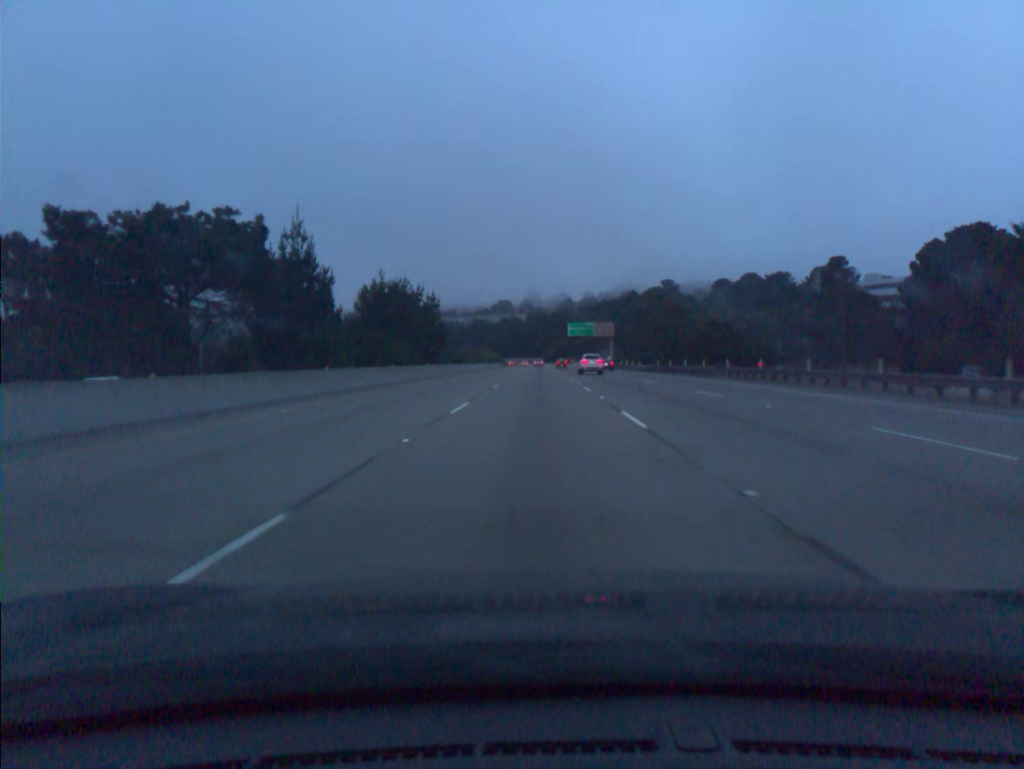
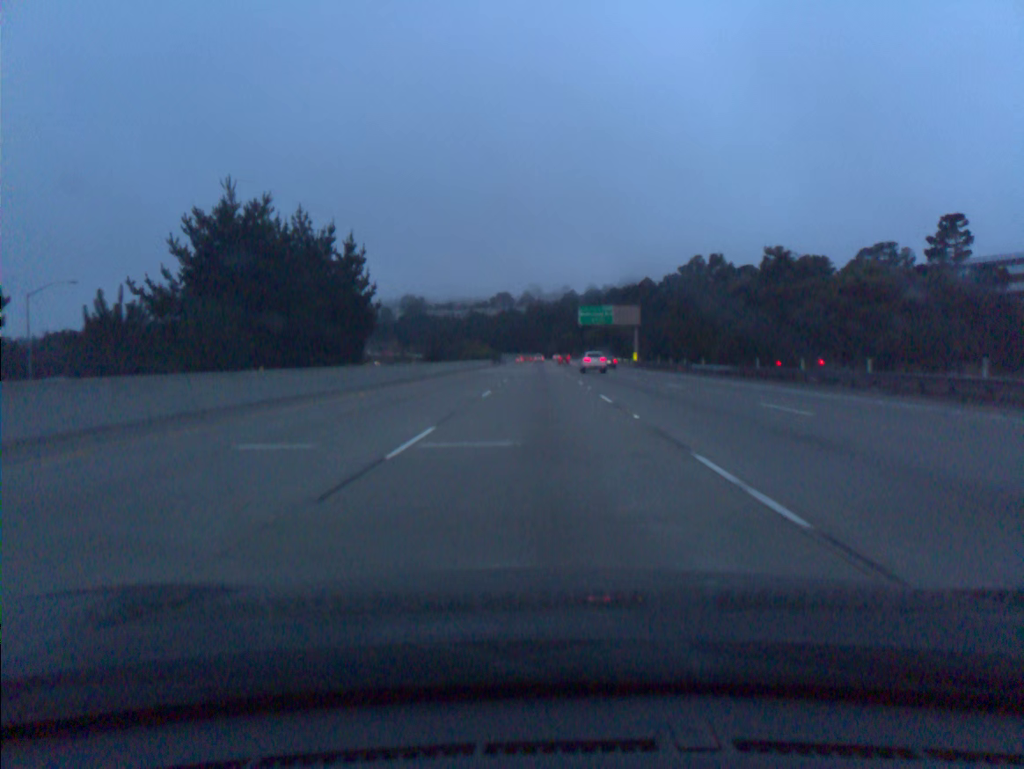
(-0.1, +37.0) m; 0°
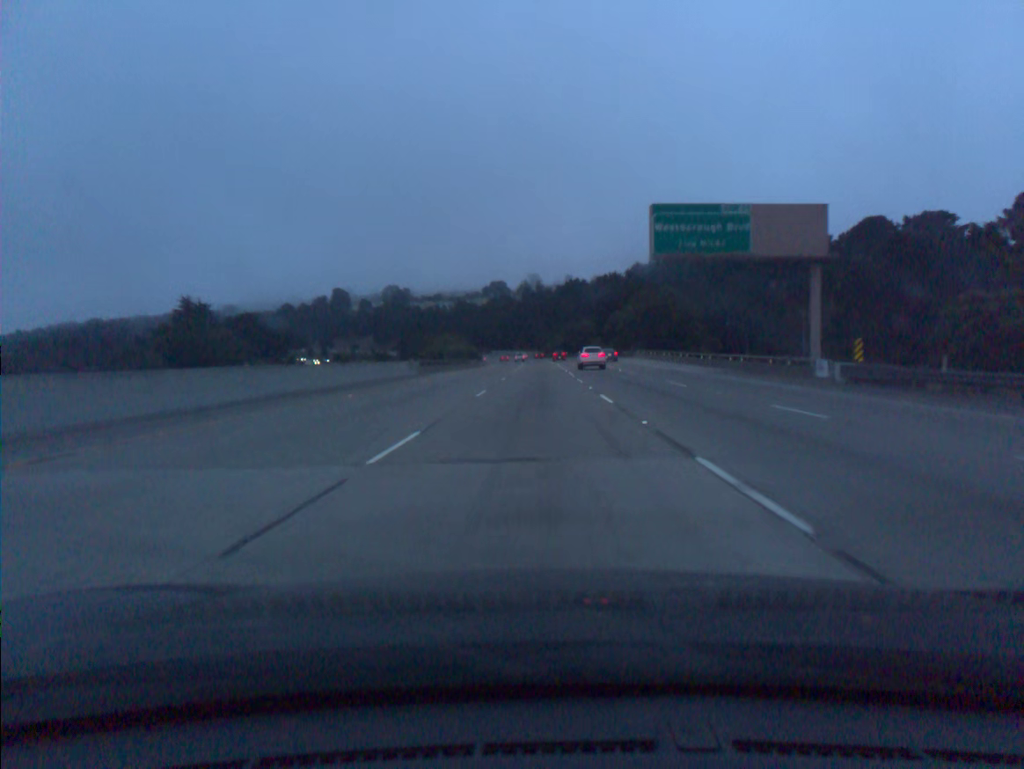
(+0.2, +73.8) m; 0°
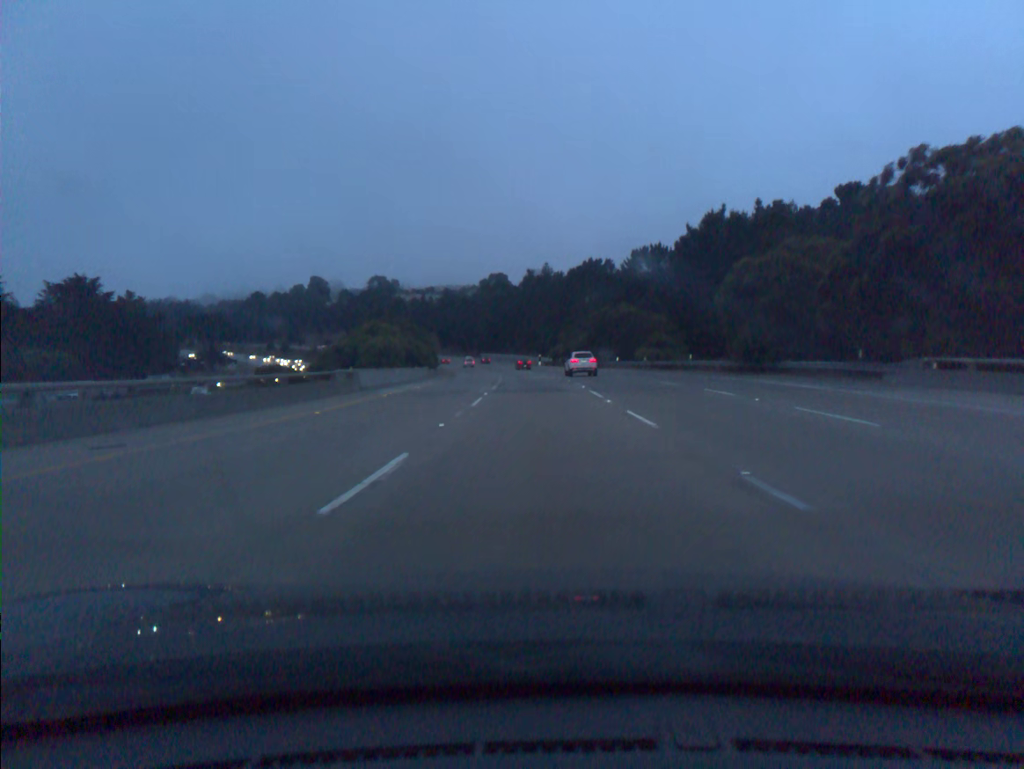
(-0.2, +73.5) m; 0°
